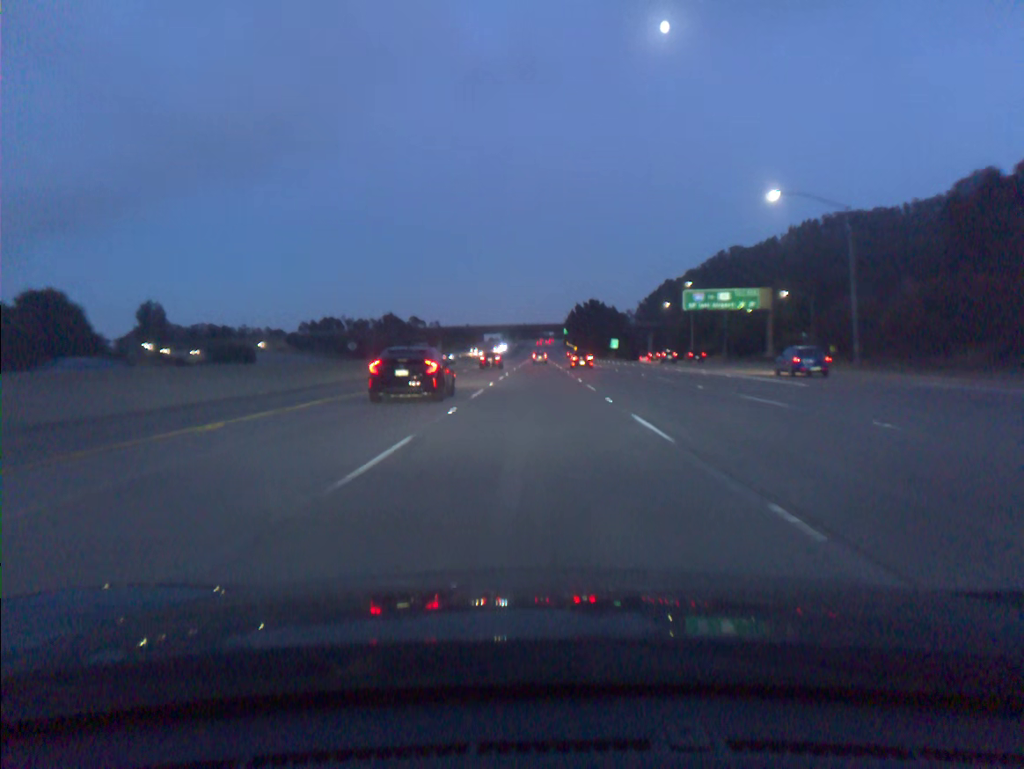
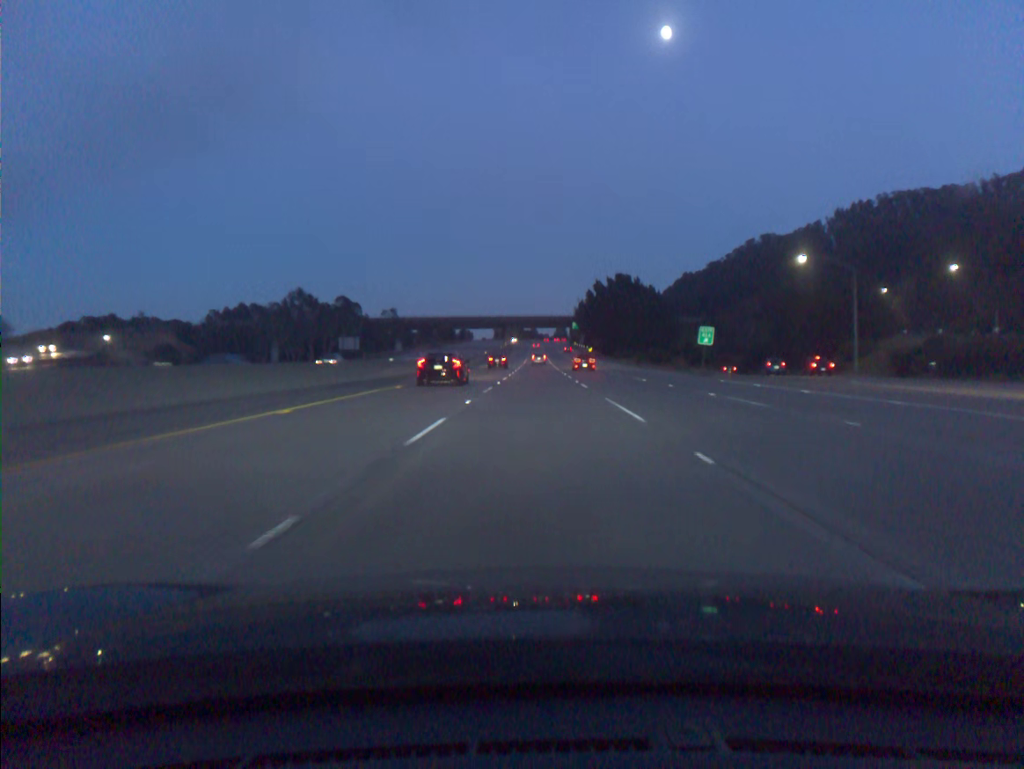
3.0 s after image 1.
(+0.3, +85.3) m; 0°
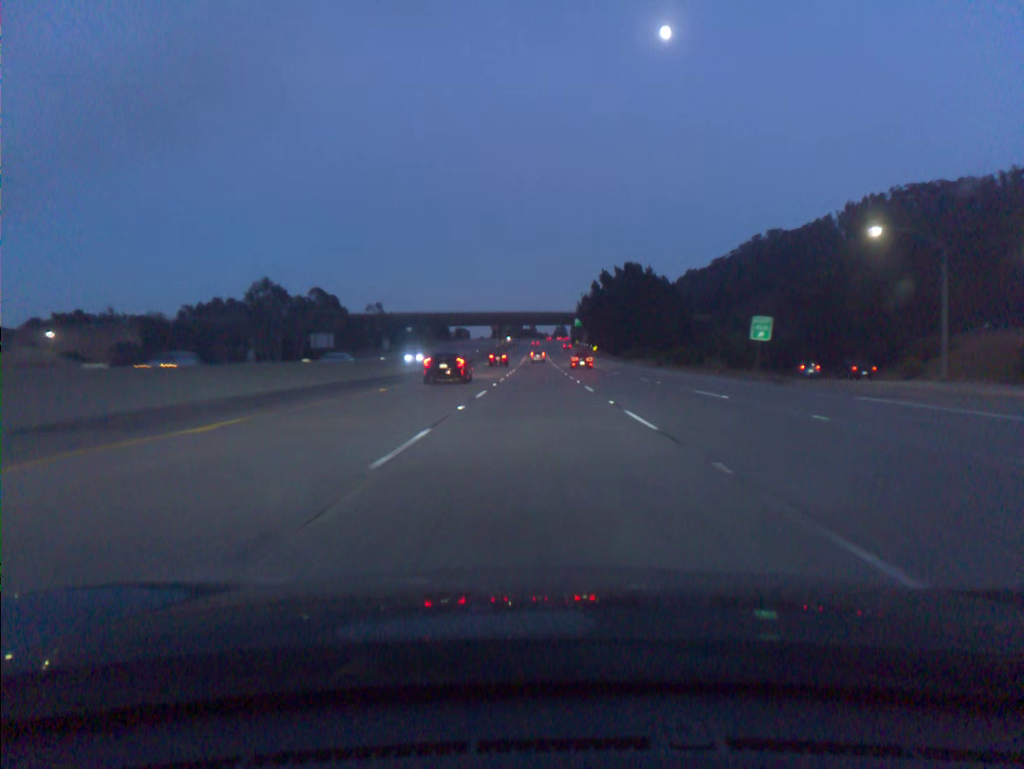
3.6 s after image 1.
(0.0, +17.5) m; 0°
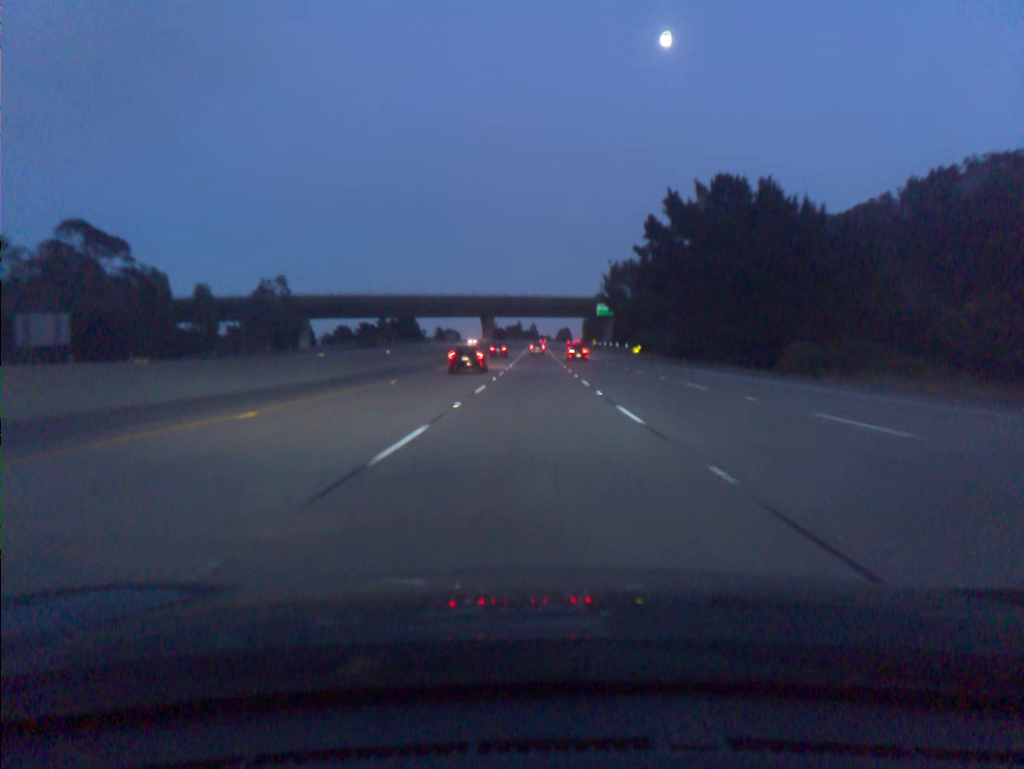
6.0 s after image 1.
(+0.2, +70.7) m; 0°
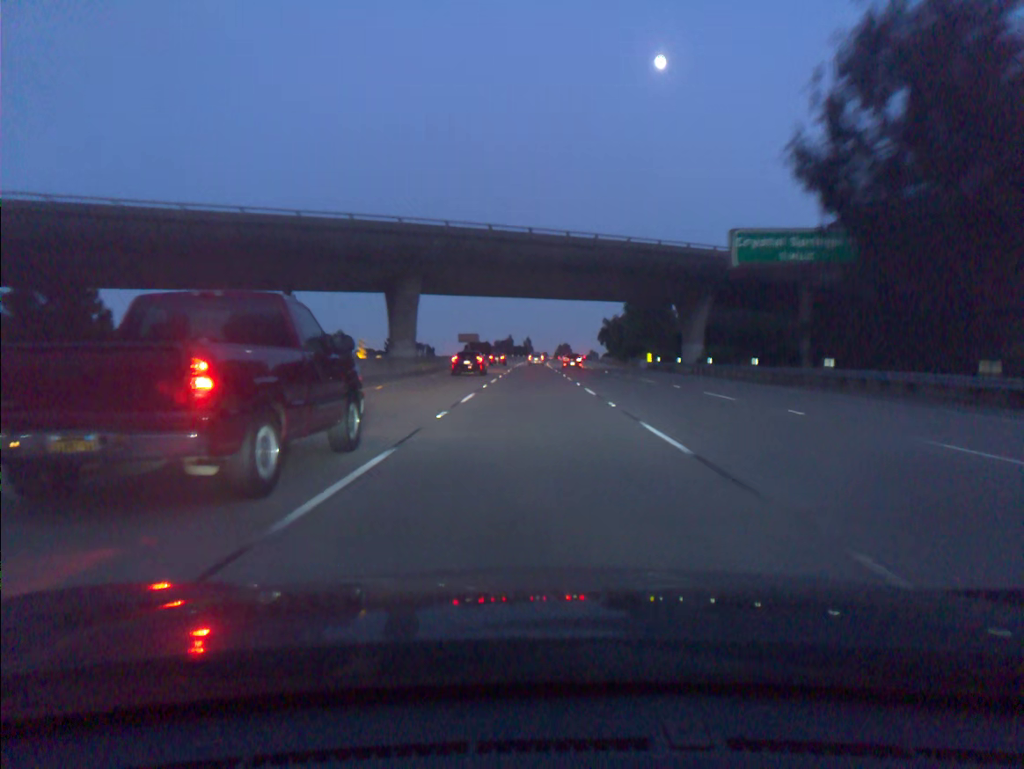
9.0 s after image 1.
(0.0, +89.4) m; 0°
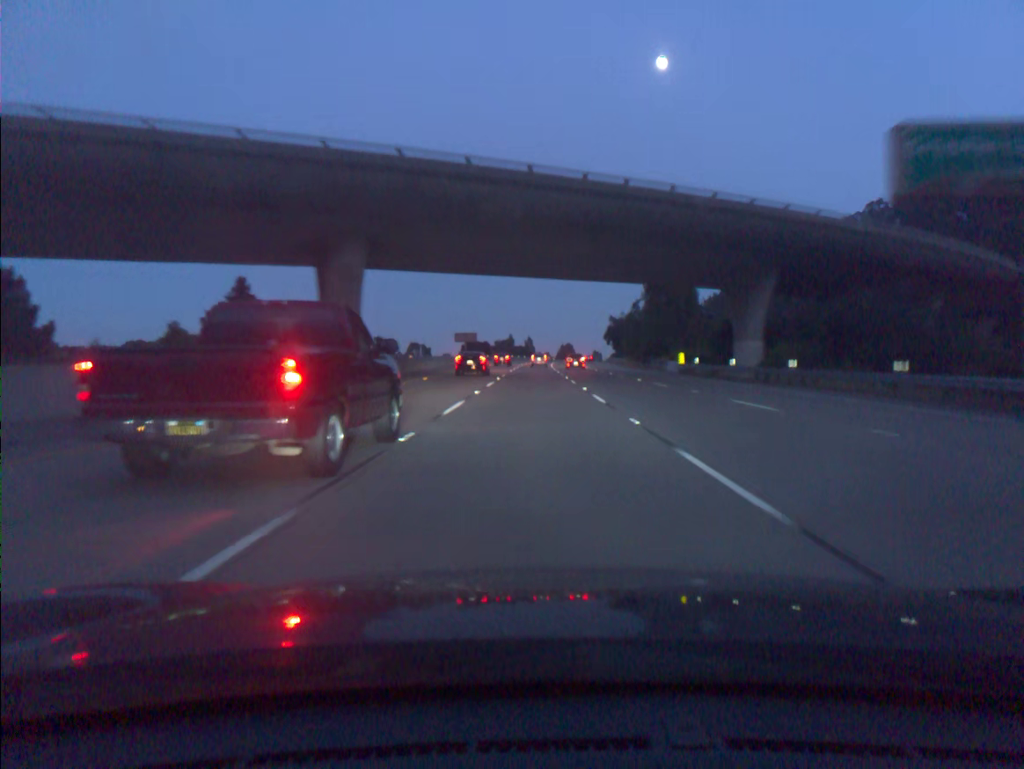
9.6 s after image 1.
(0.0, +17.8) m; 0°
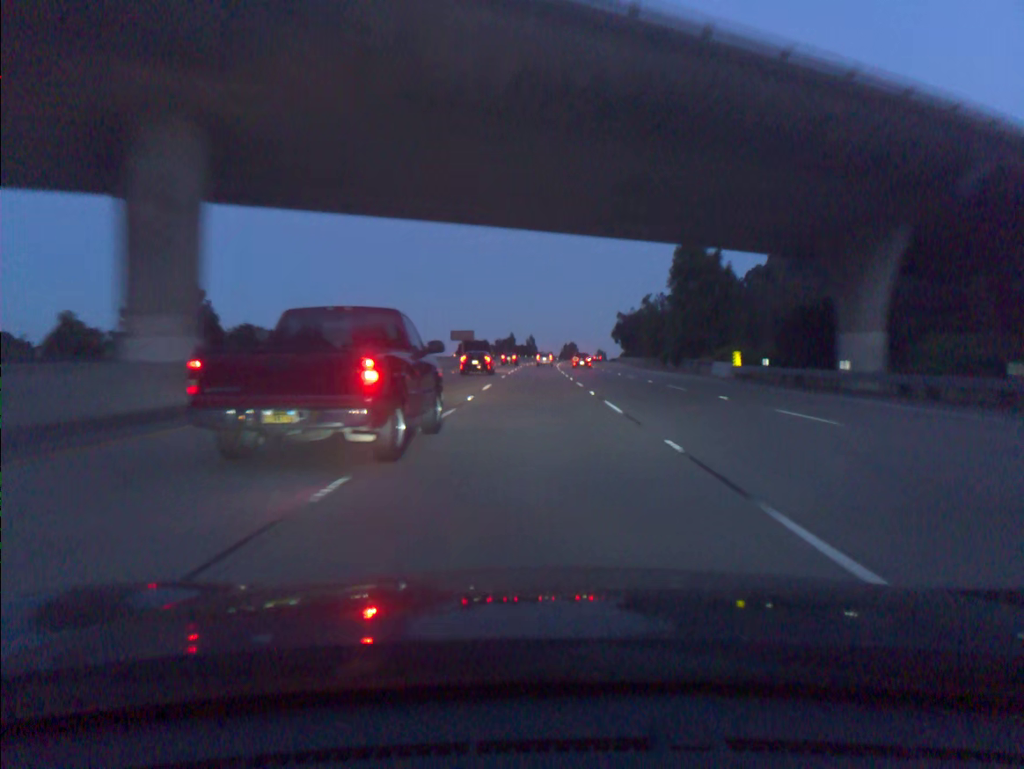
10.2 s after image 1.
(0.0, +17.8) m; 0°
